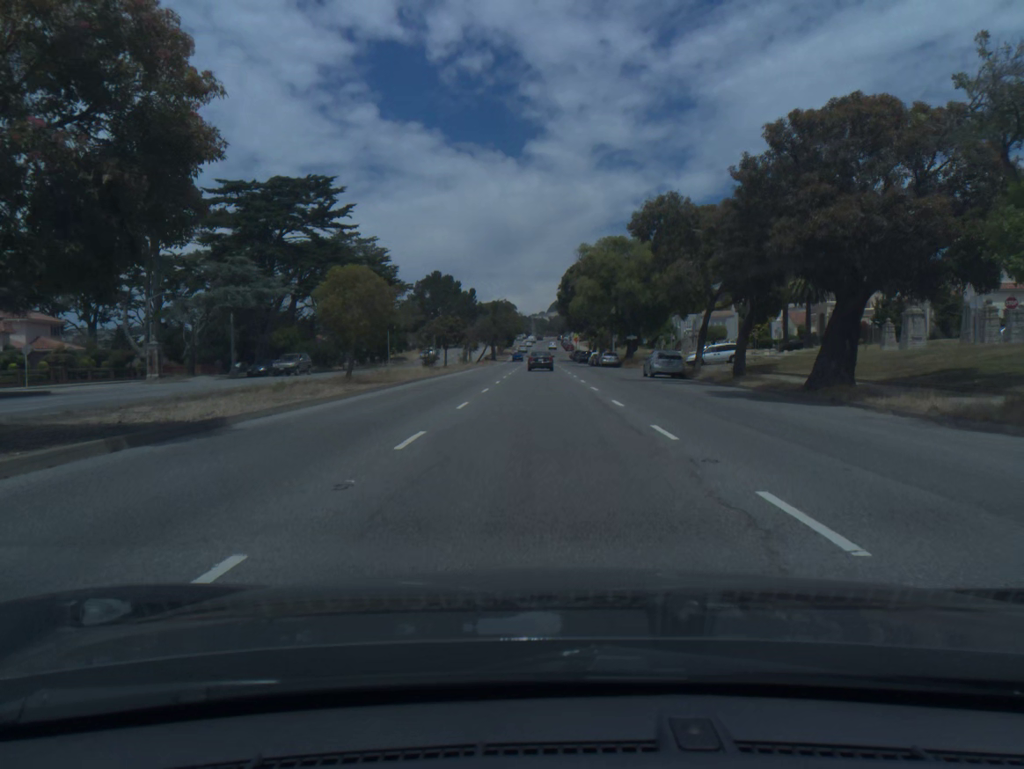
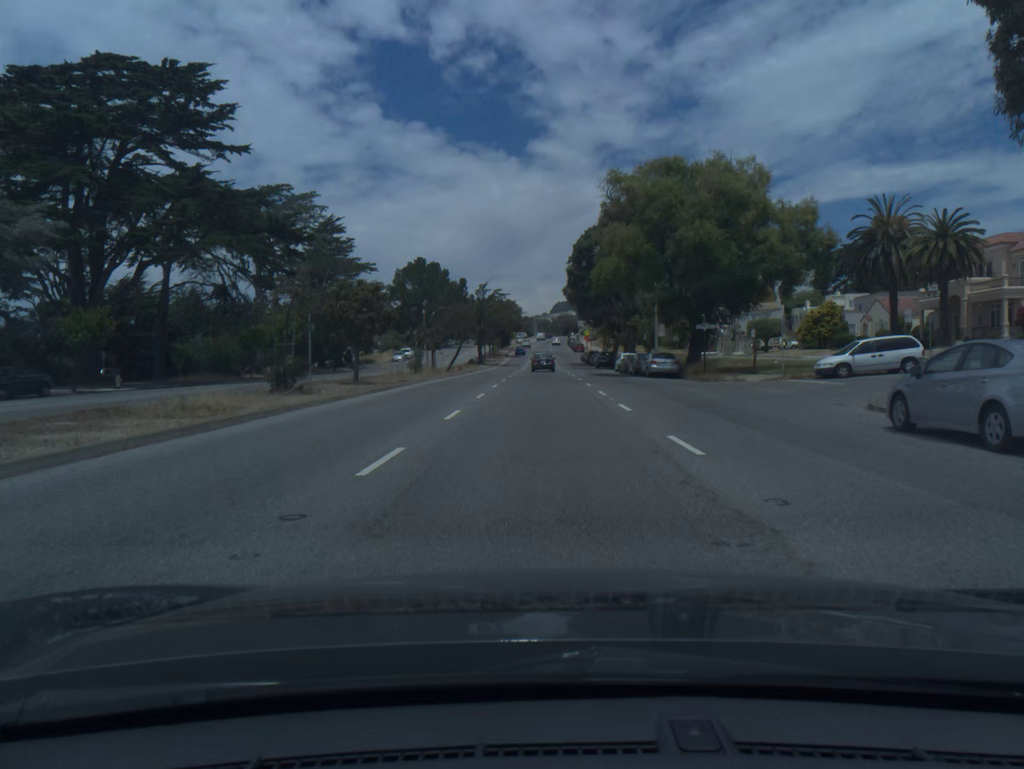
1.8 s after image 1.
(0.0, +31.2) m; 0°
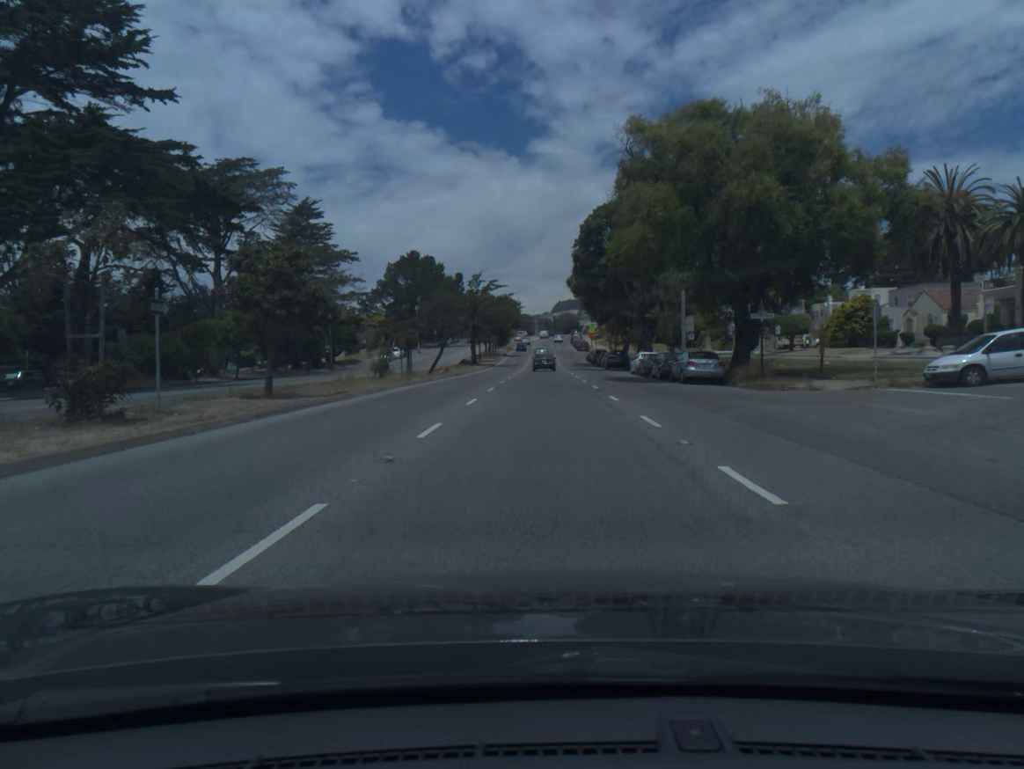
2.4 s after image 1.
(0.0, +10.4) m; 0°
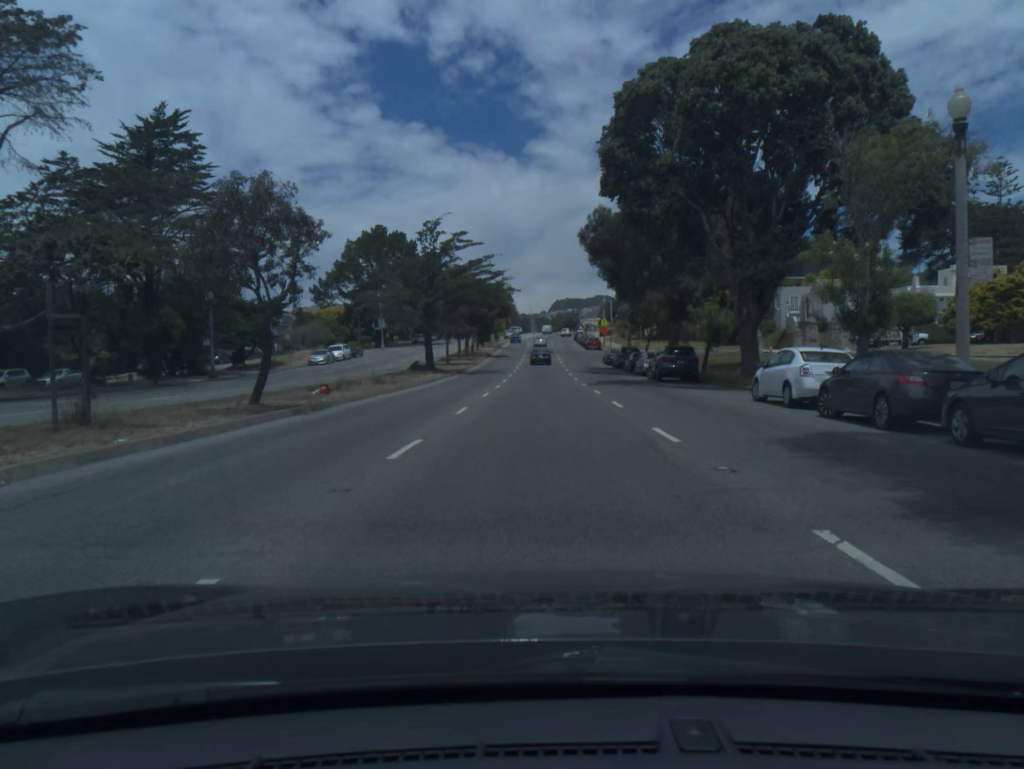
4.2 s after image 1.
(0.0, +31.1) m; 0°
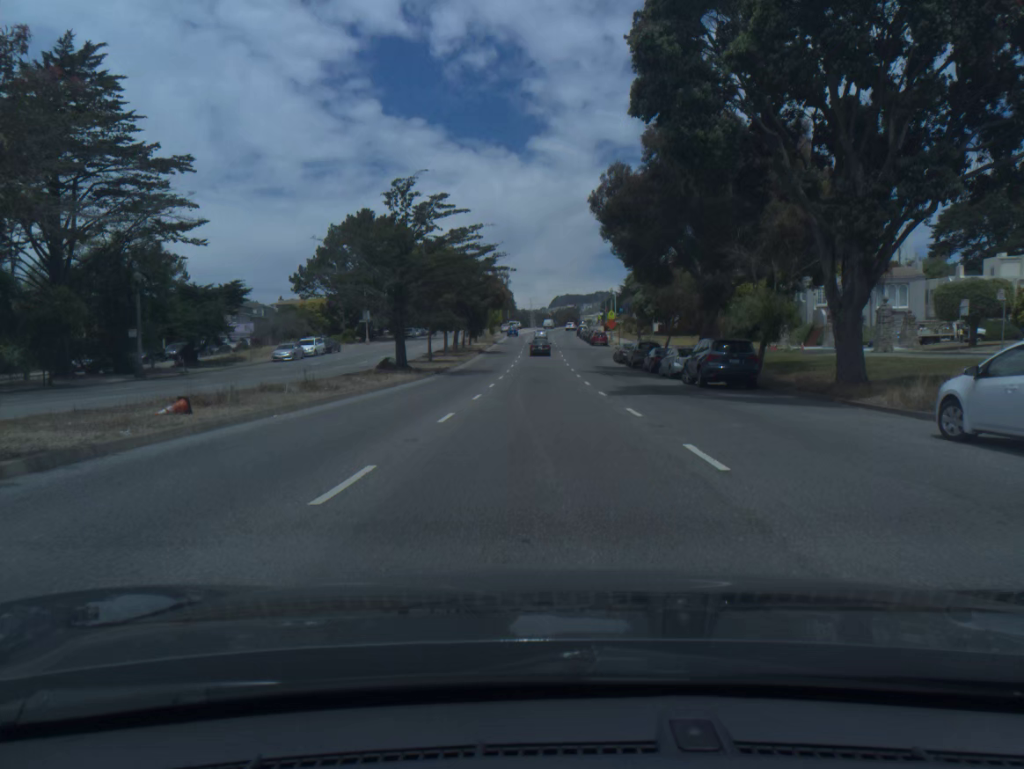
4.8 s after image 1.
(0.0, +10.4) m; 0°
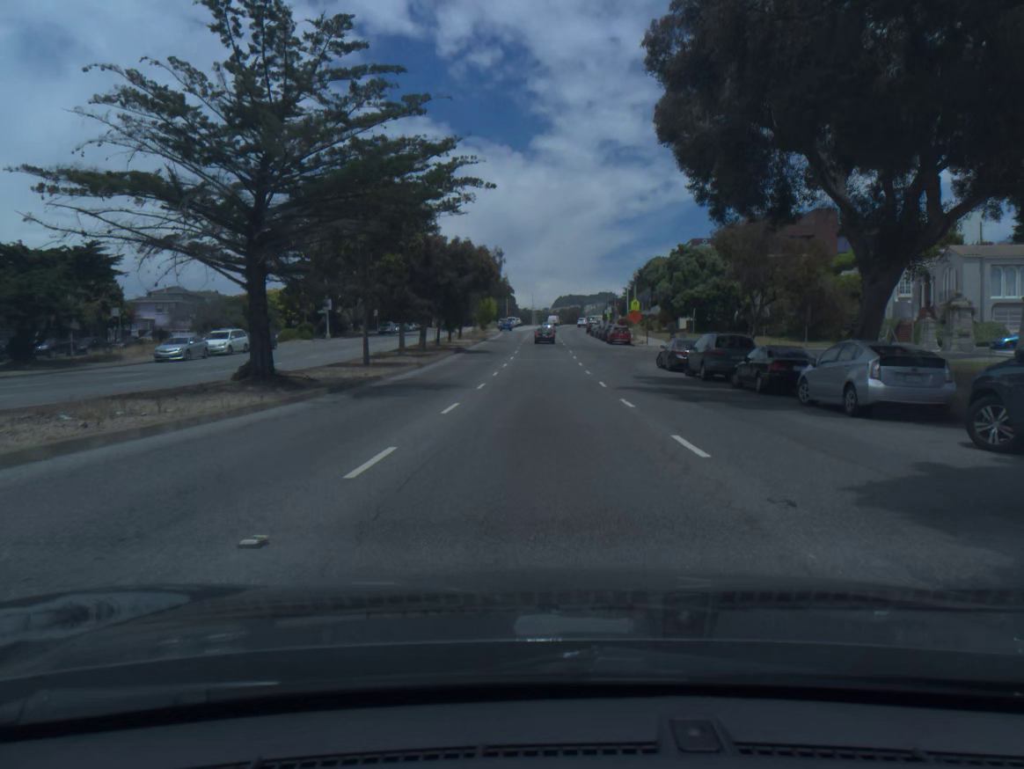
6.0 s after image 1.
(0.0, +20.7) m; 0°
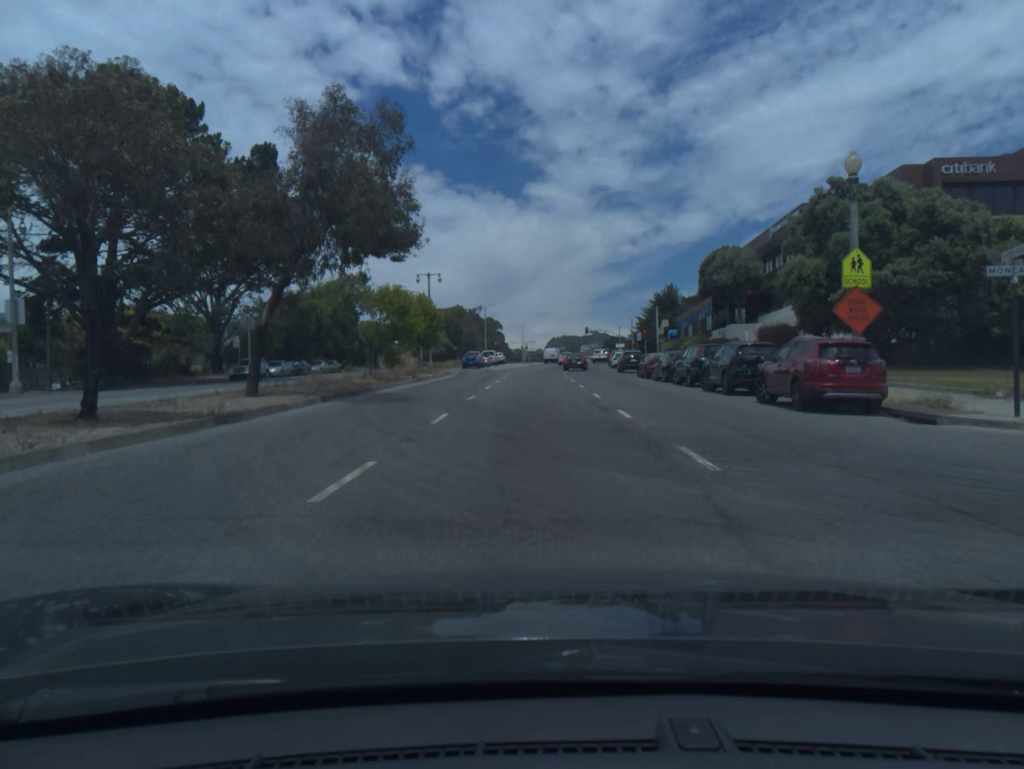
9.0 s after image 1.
(+0.1, +51.1) m; 0°
